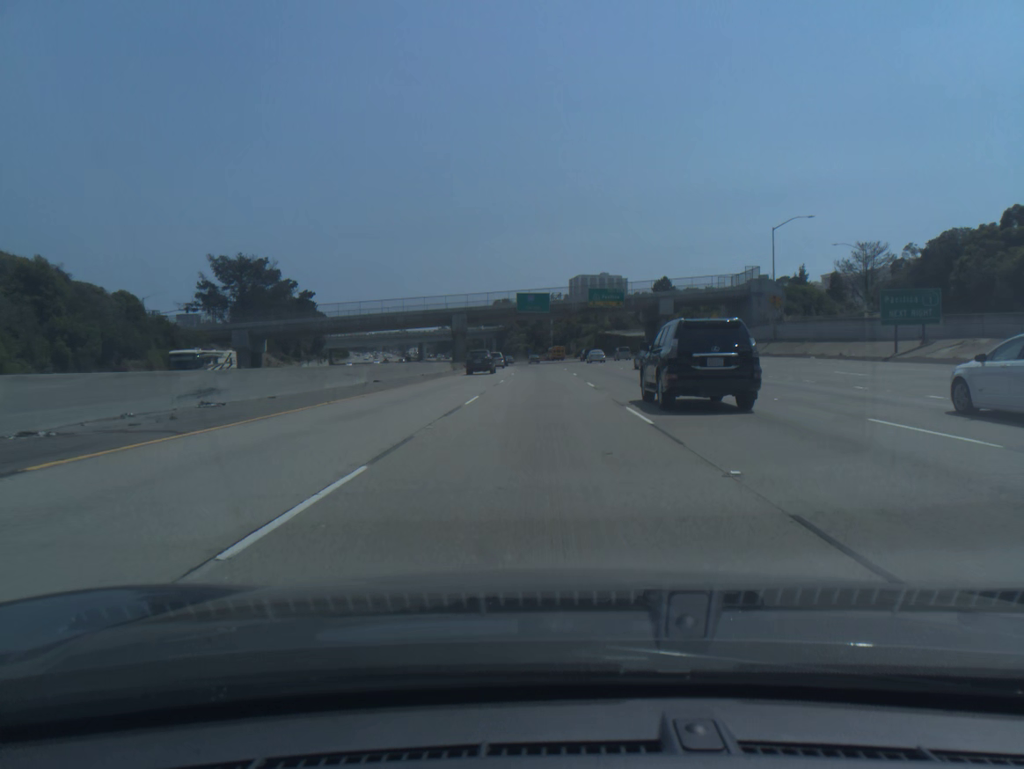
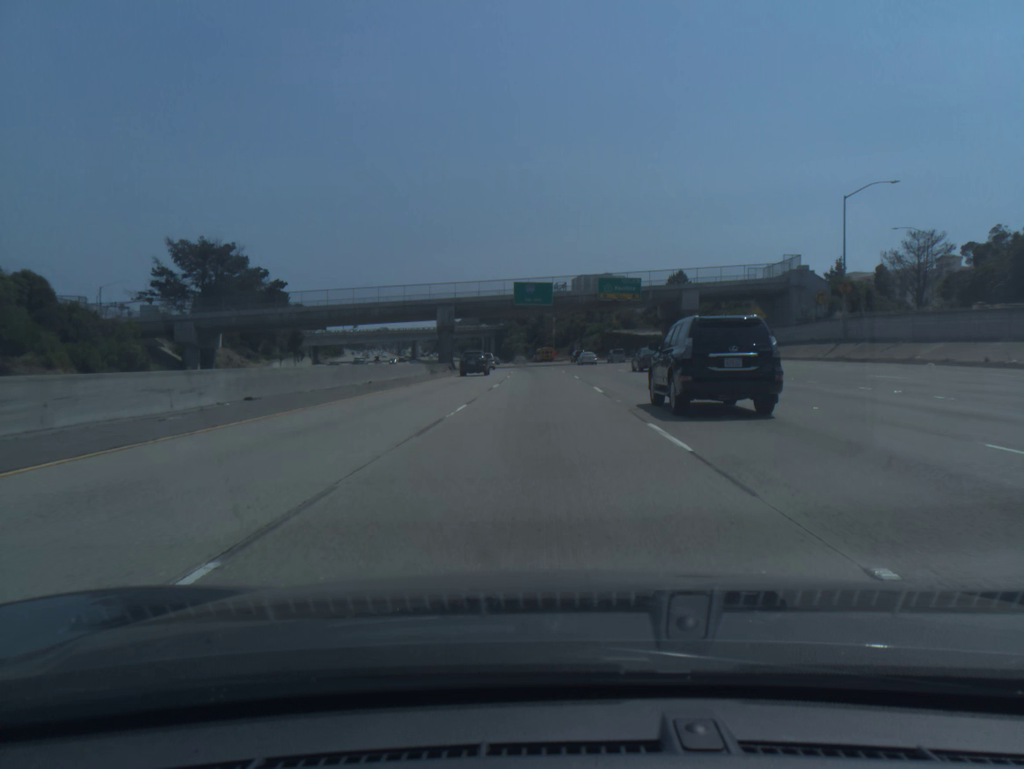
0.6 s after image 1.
(0.0, +18.3) m; 0°
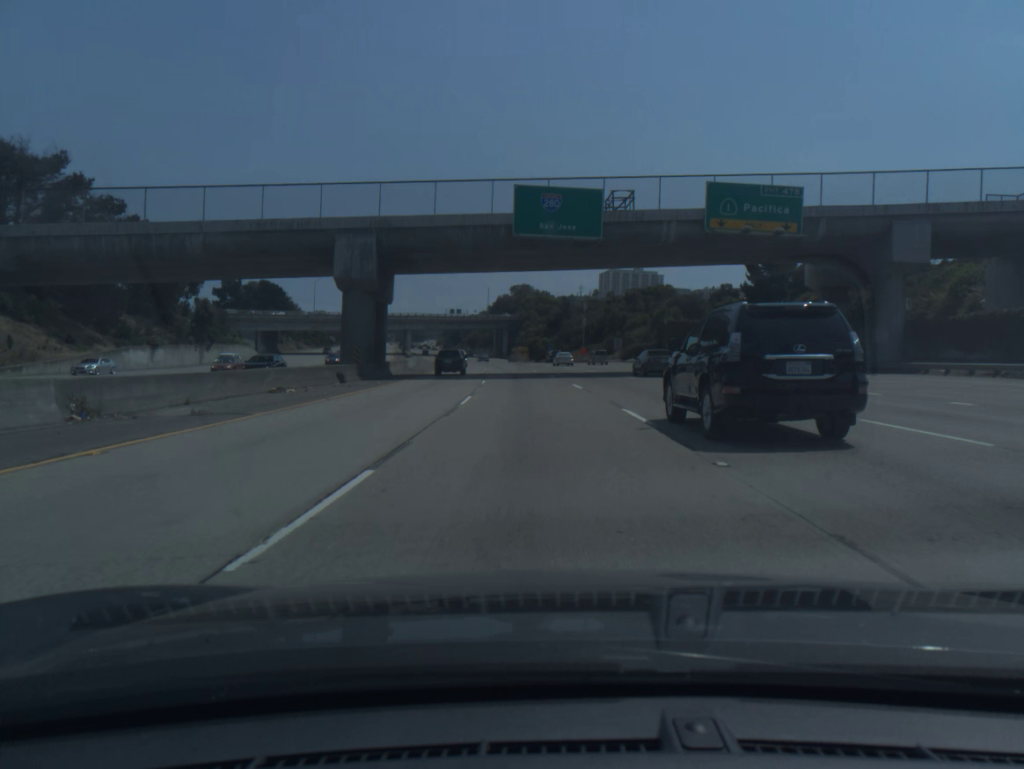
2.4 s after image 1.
(-0.5, +54.8) m; -2°
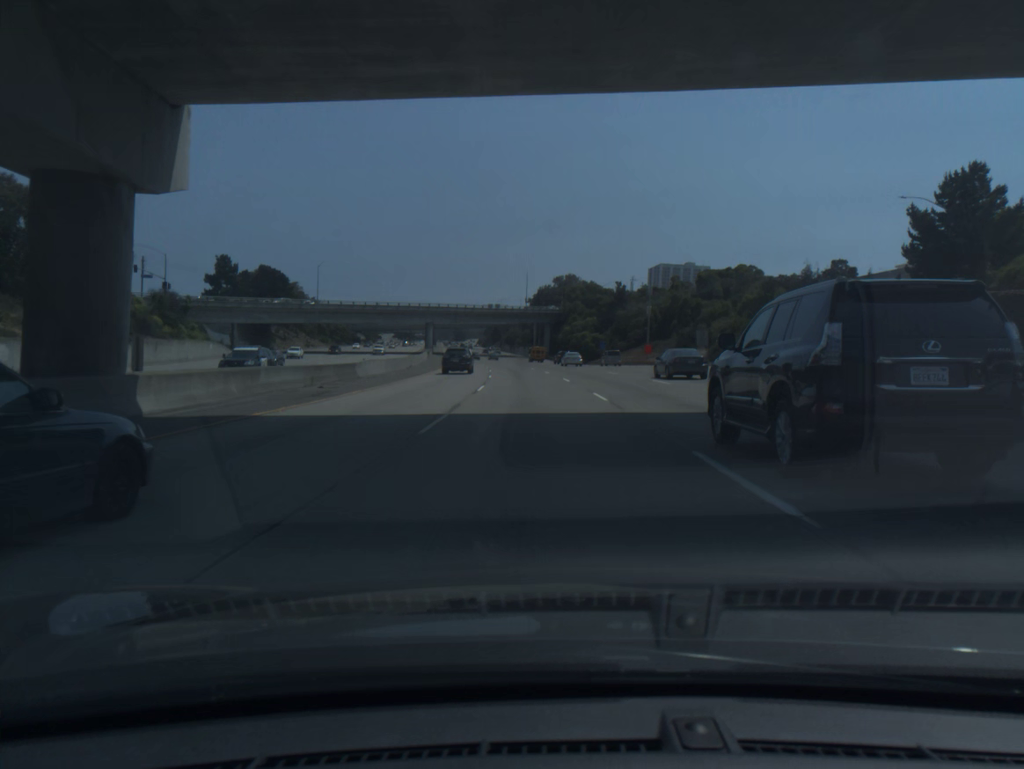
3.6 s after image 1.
(-1.0, +36.6) m; -3°
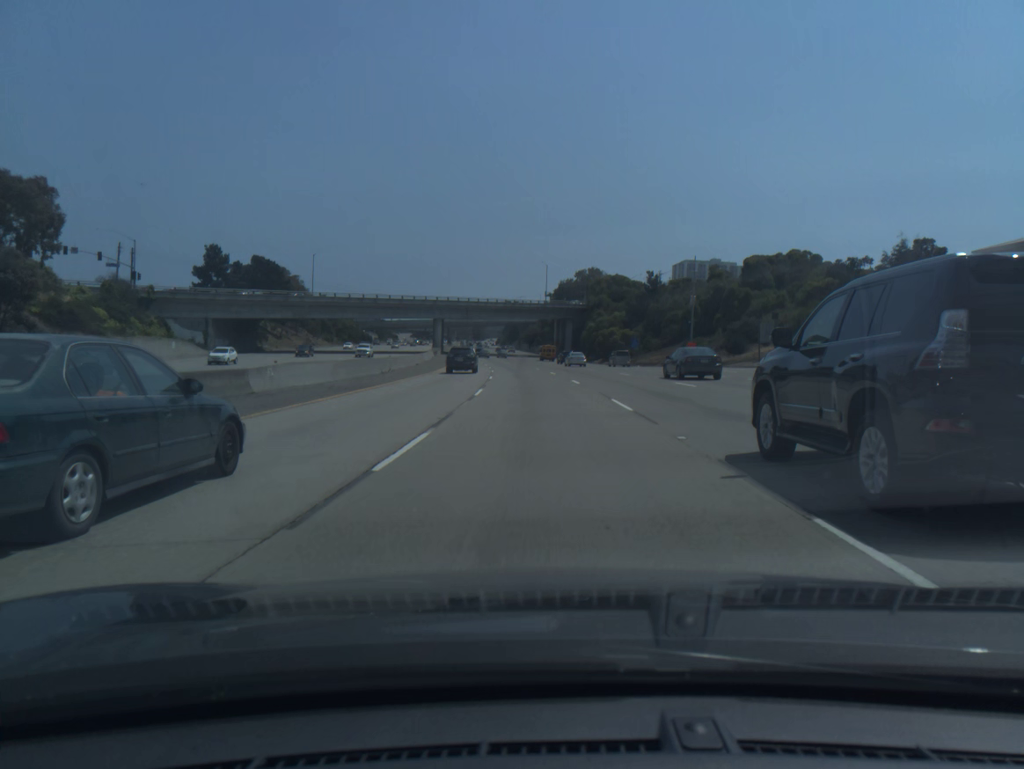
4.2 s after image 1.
(-0.2, +18.4) m; -1°
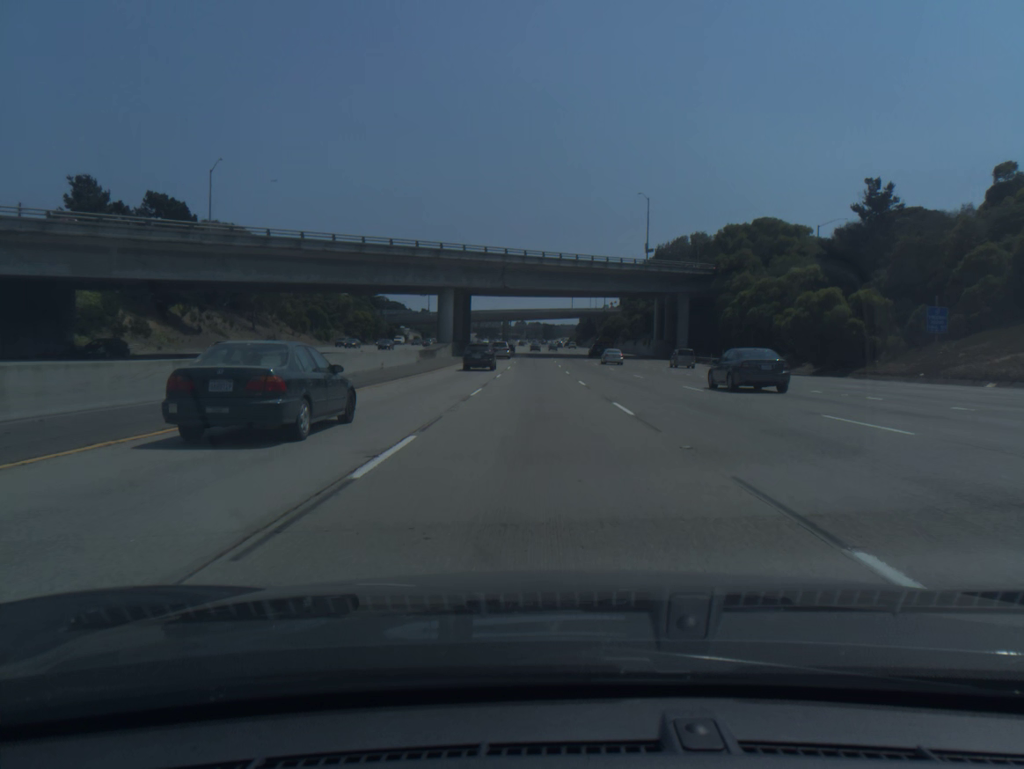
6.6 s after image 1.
(-3.3, +73.6) m; -5°
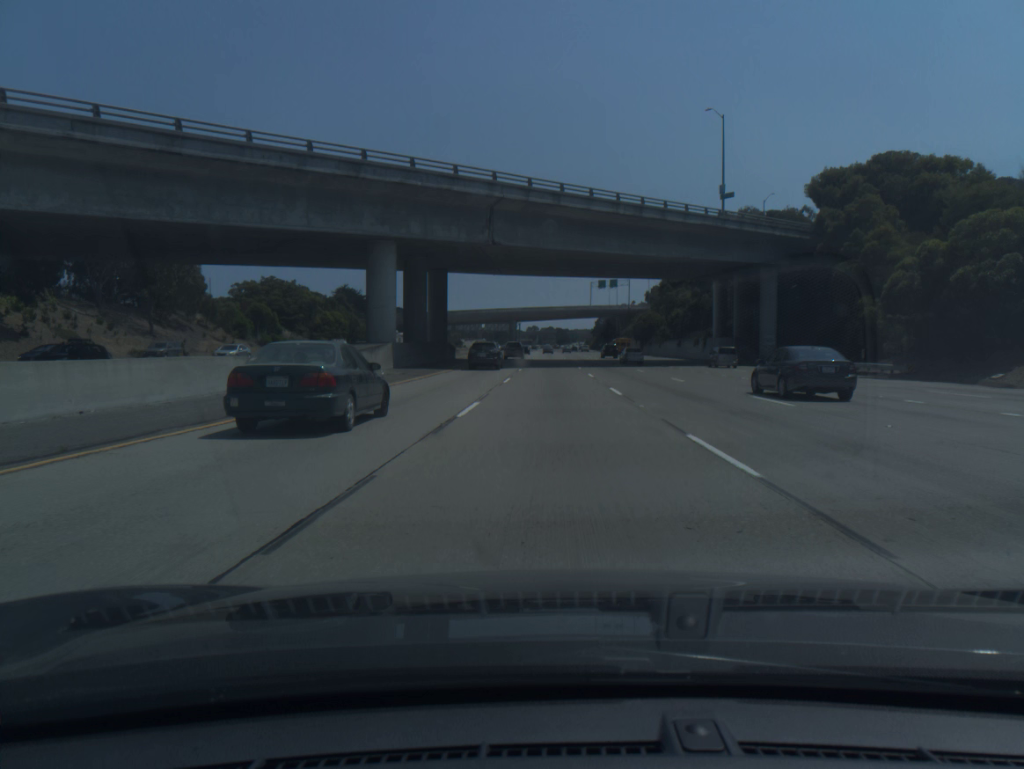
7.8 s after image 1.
(-0.6, +36.9) m; -1°
